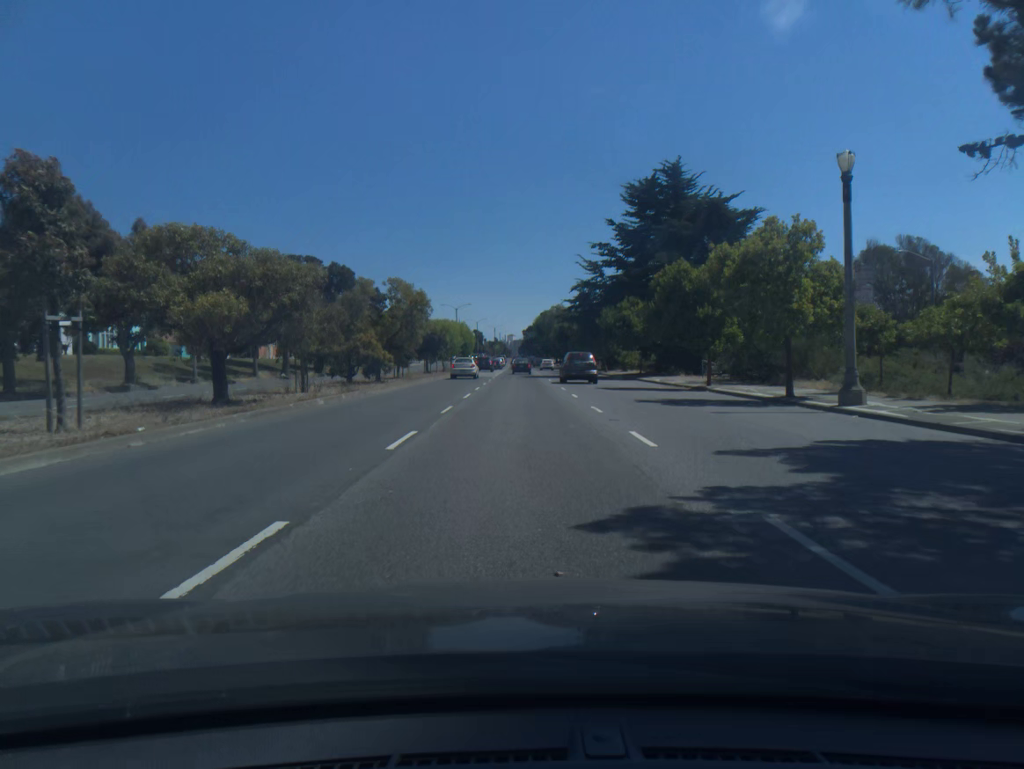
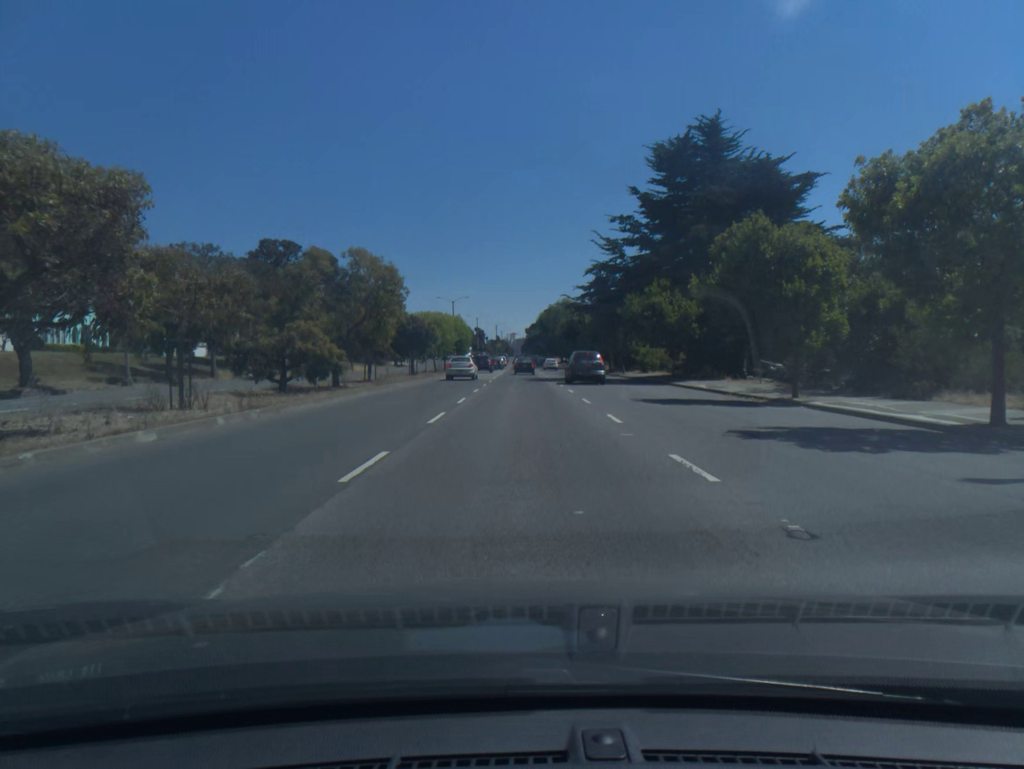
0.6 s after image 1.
(0.0, +10.4) m; 0°
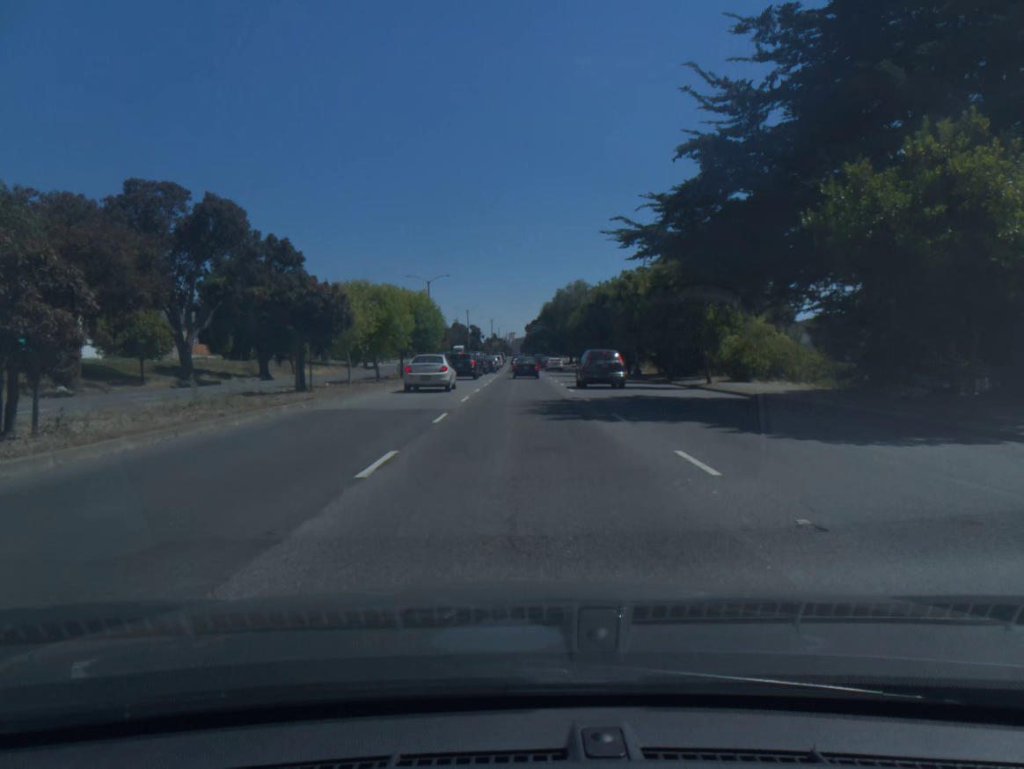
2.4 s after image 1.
(0.0, +28.6) m; 0°
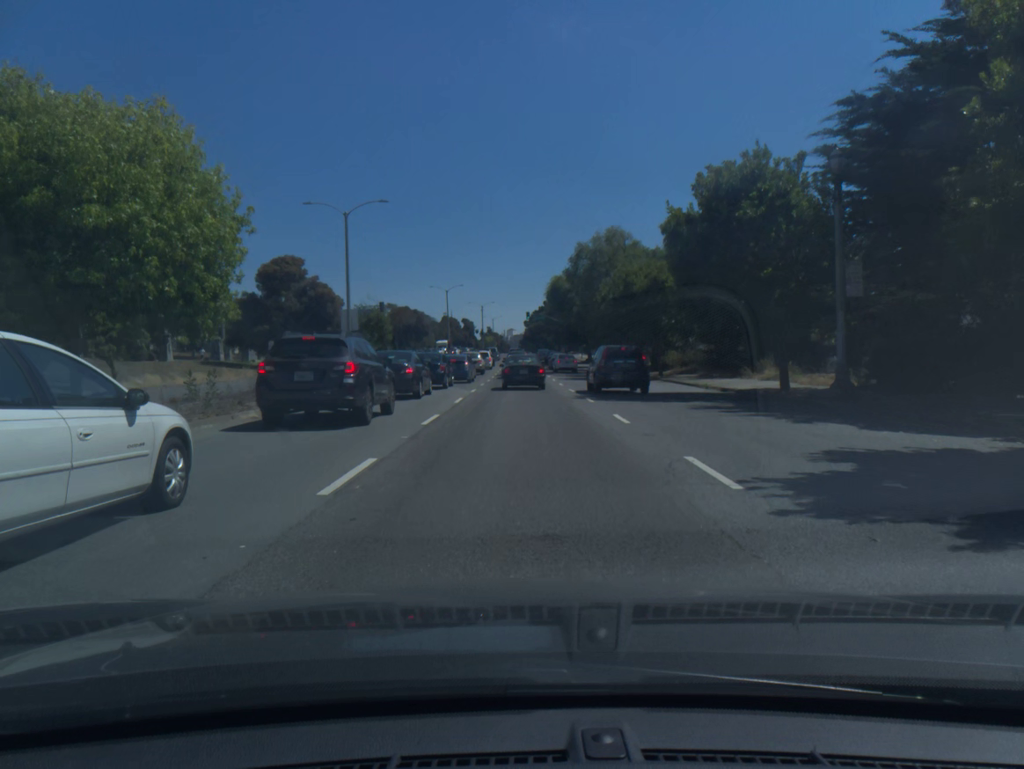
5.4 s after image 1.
(+0.1, +37.0) m; 0°
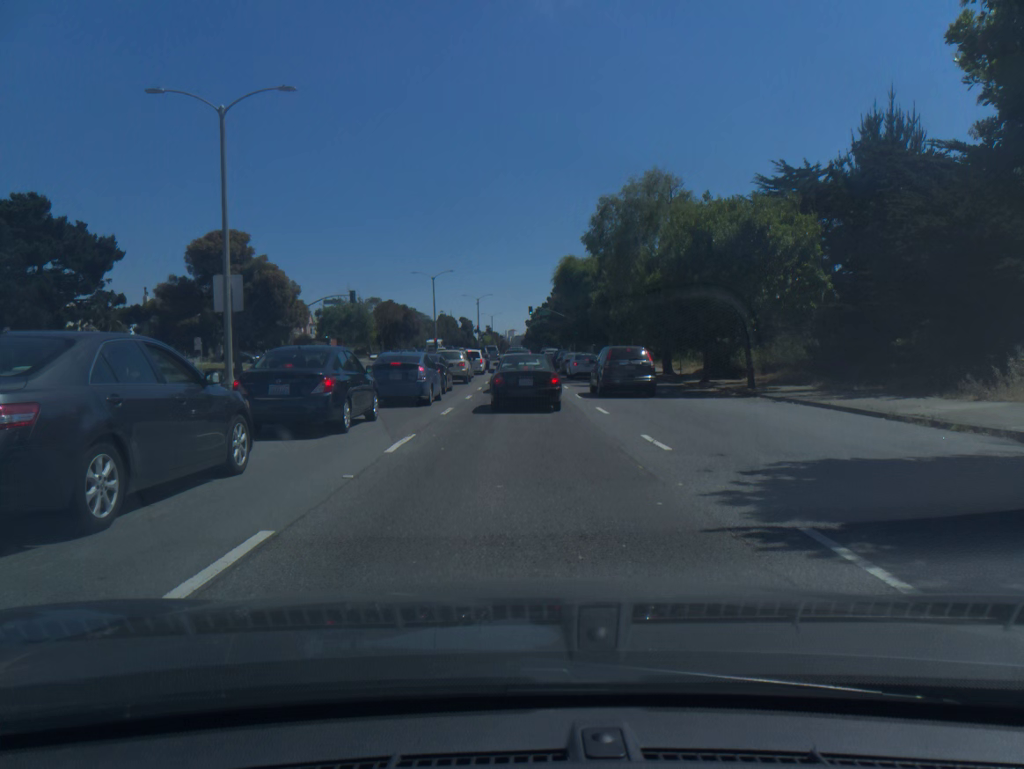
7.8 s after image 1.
(0.0, +18.4) m; 0°
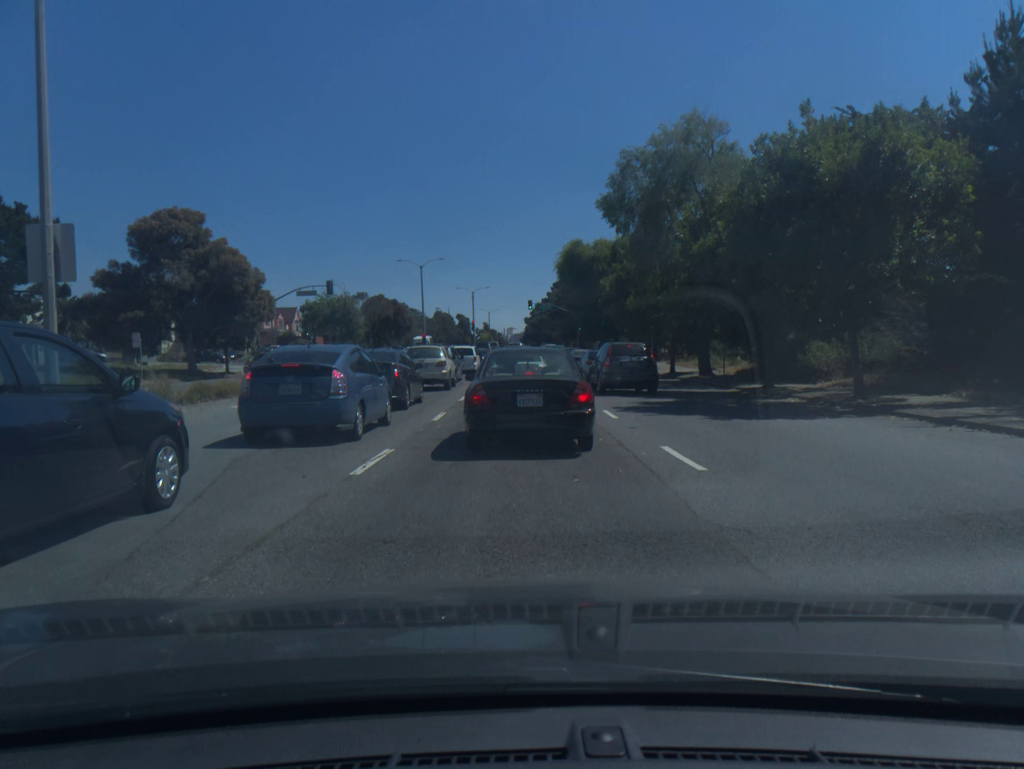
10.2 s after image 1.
(0.0, +9.5) m; +1°
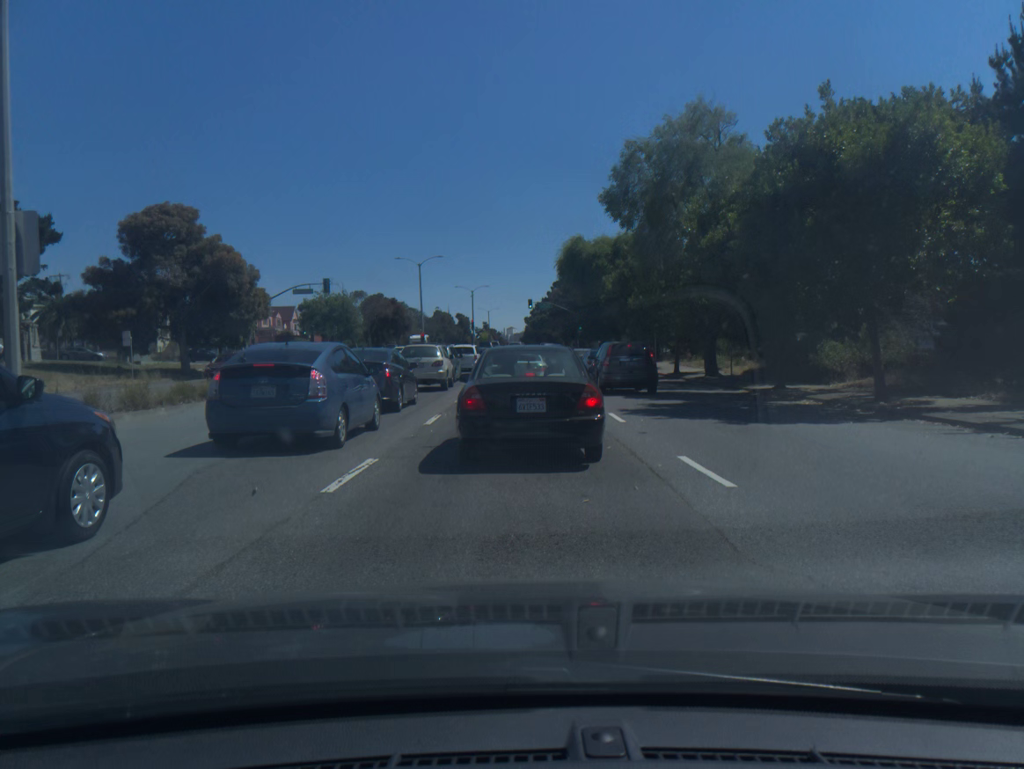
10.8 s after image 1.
(0.0, +1.2) m; 0°
